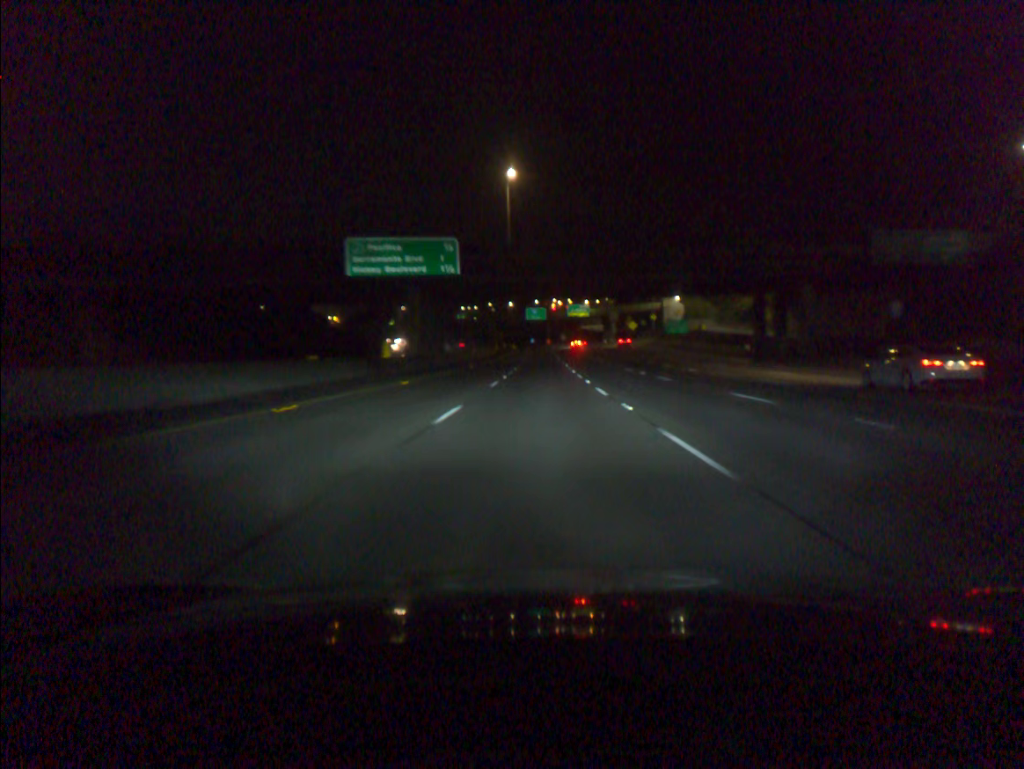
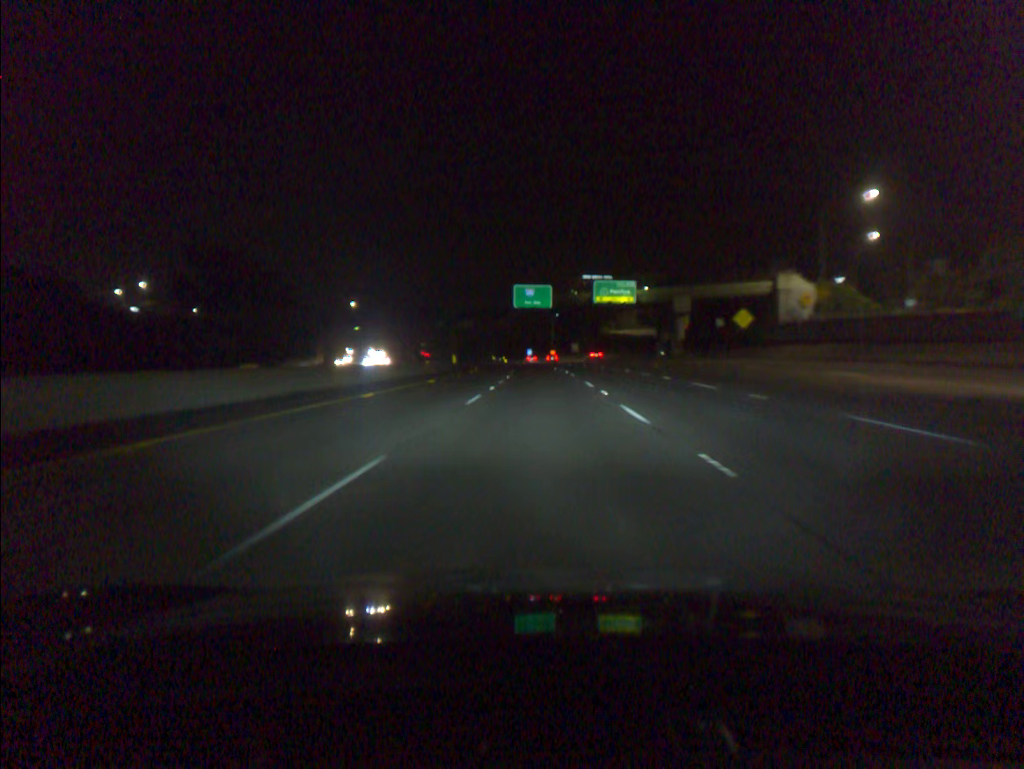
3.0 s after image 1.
(+0.2, +96.5) m; 0°
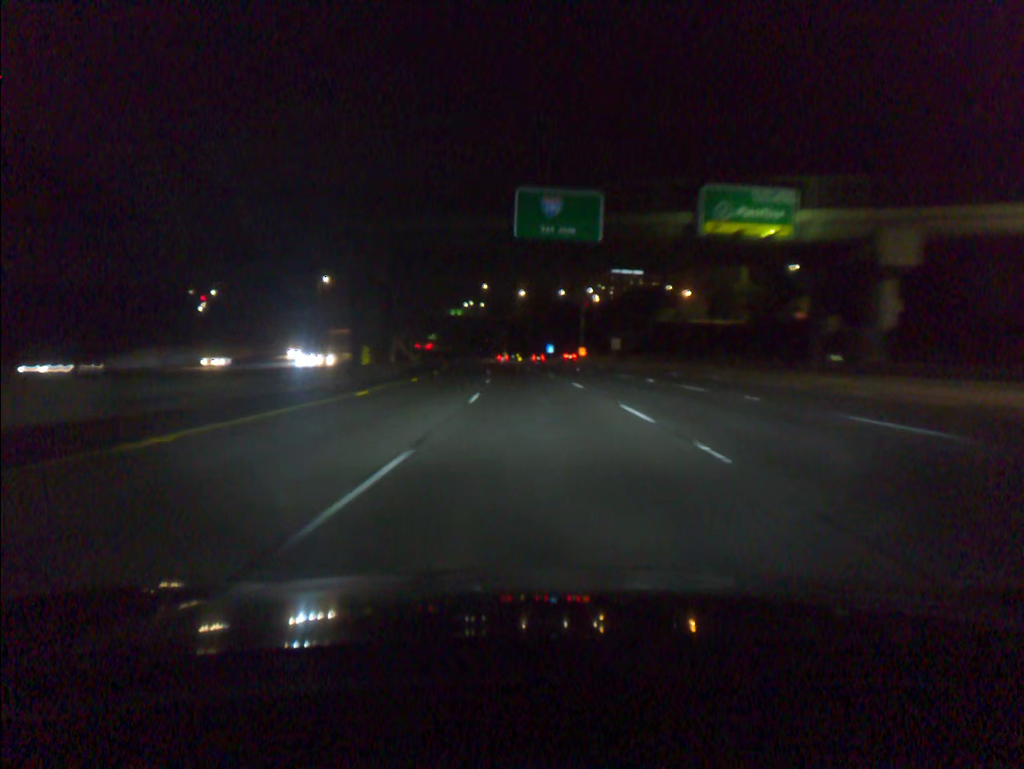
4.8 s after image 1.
(-0.5, +57.9) m; -1°
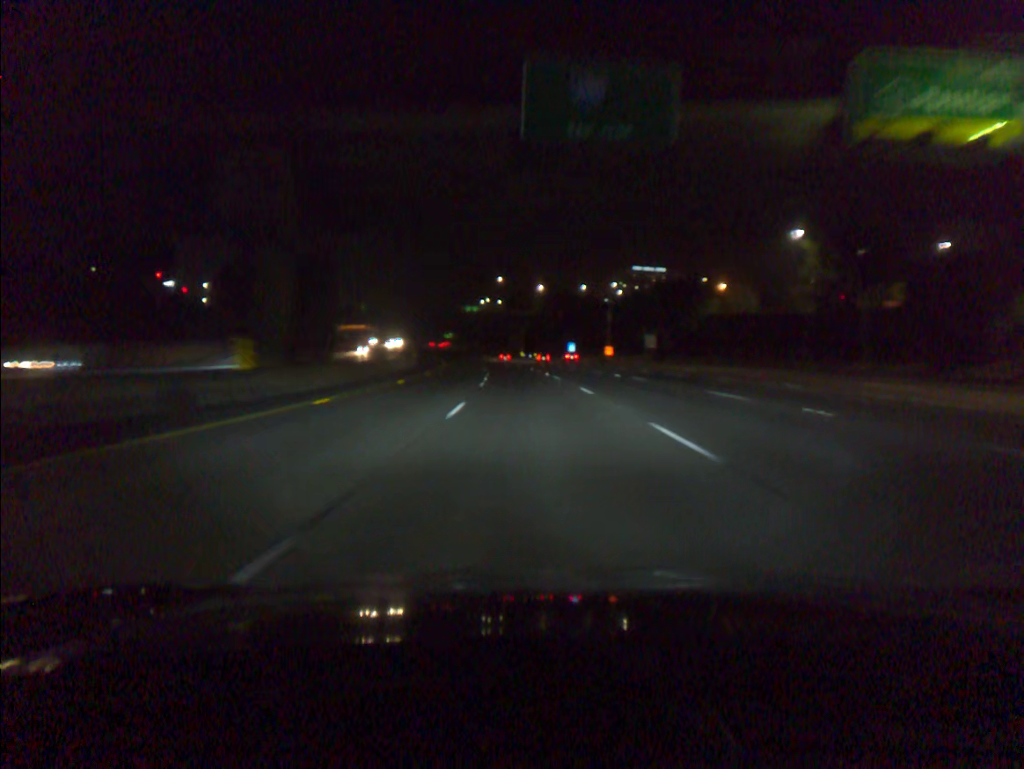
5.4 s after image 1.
(-0.2, +19.4) m; -1°
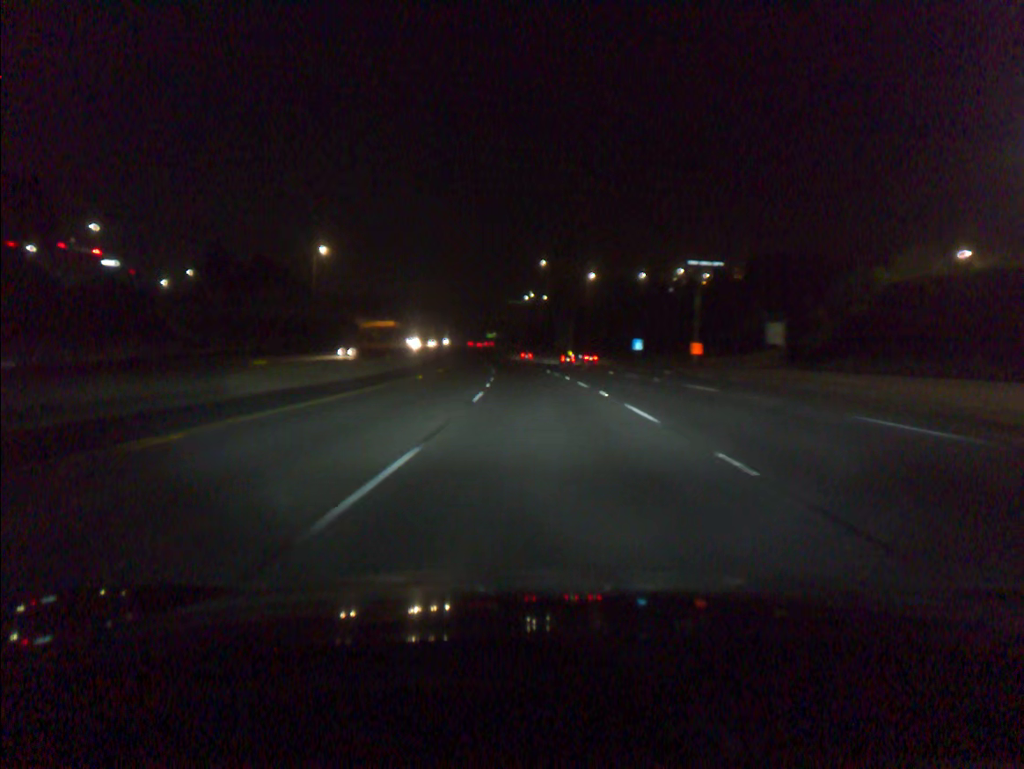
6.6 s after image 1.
(-1.1, +38.9) m; -3°
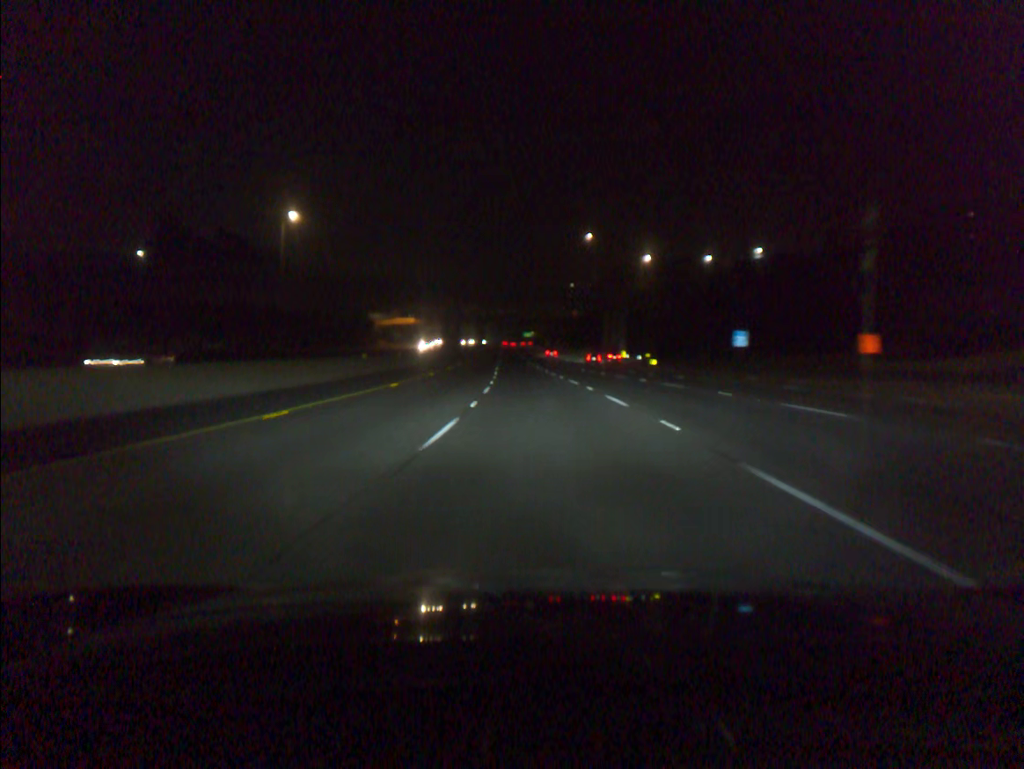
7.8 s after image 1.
(-1.0, +39.0) m; -3°
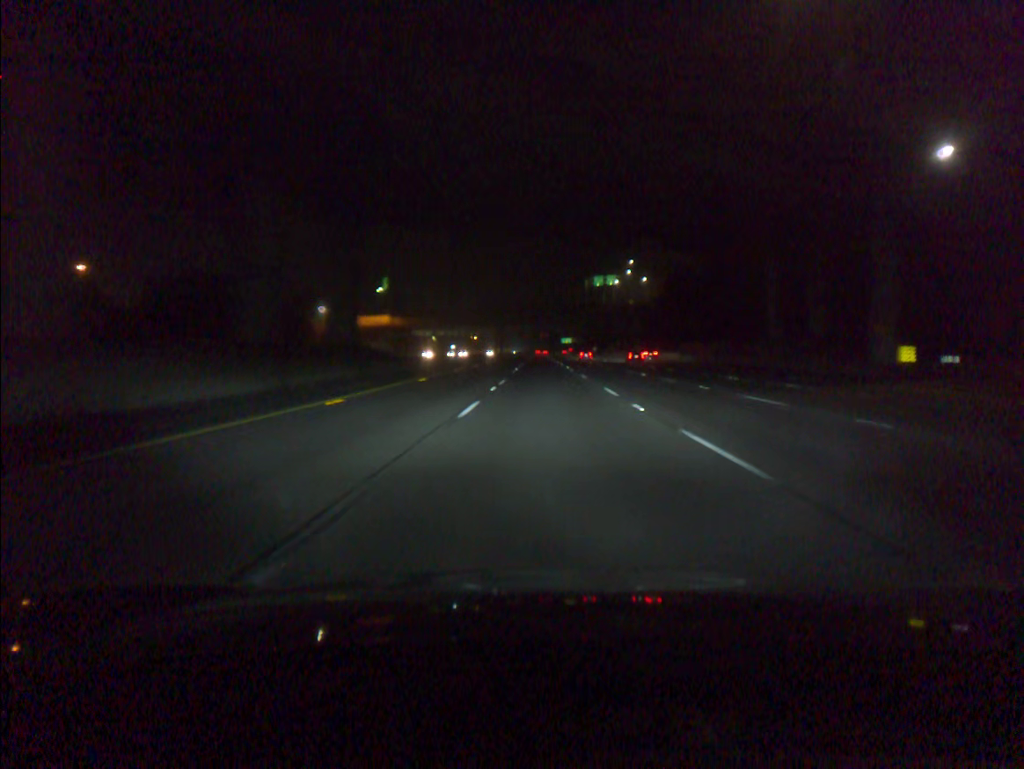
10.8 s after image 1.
(-3.8, +97.8) m; -3°
